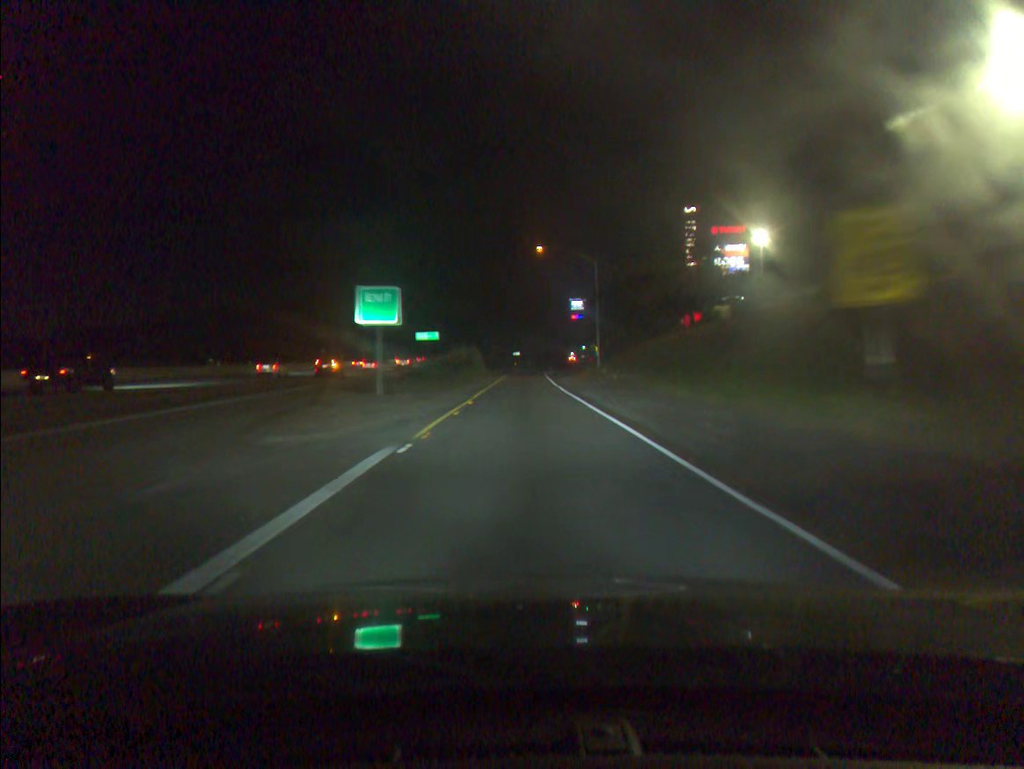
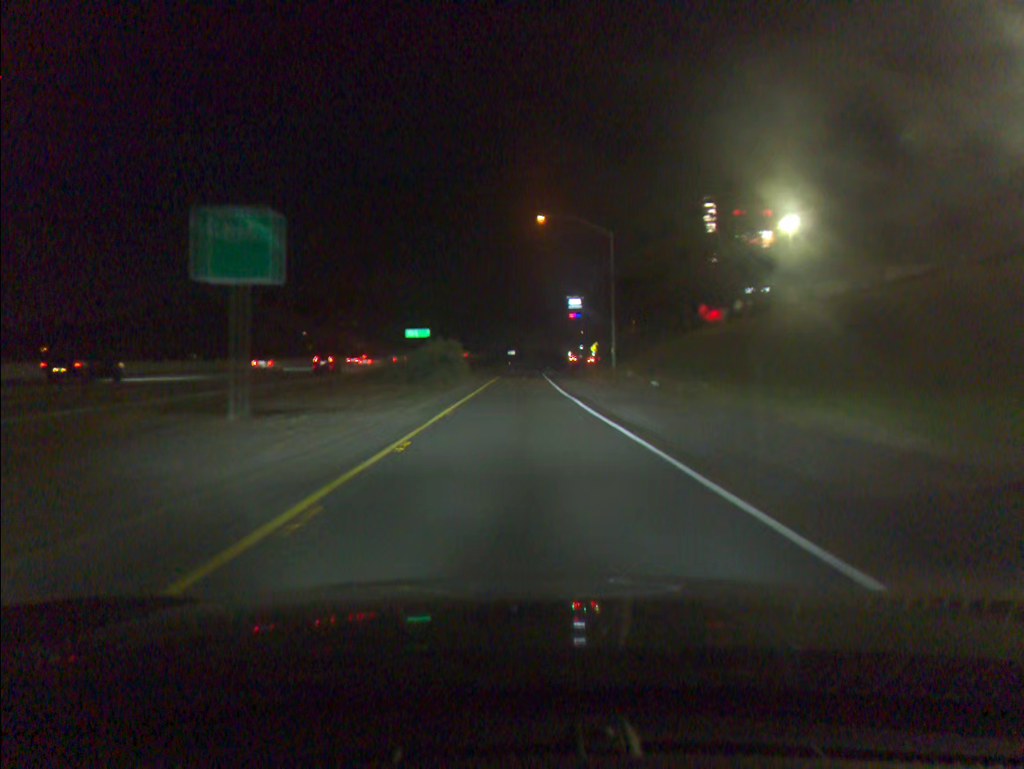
(0.0, +12.8) m; 0°
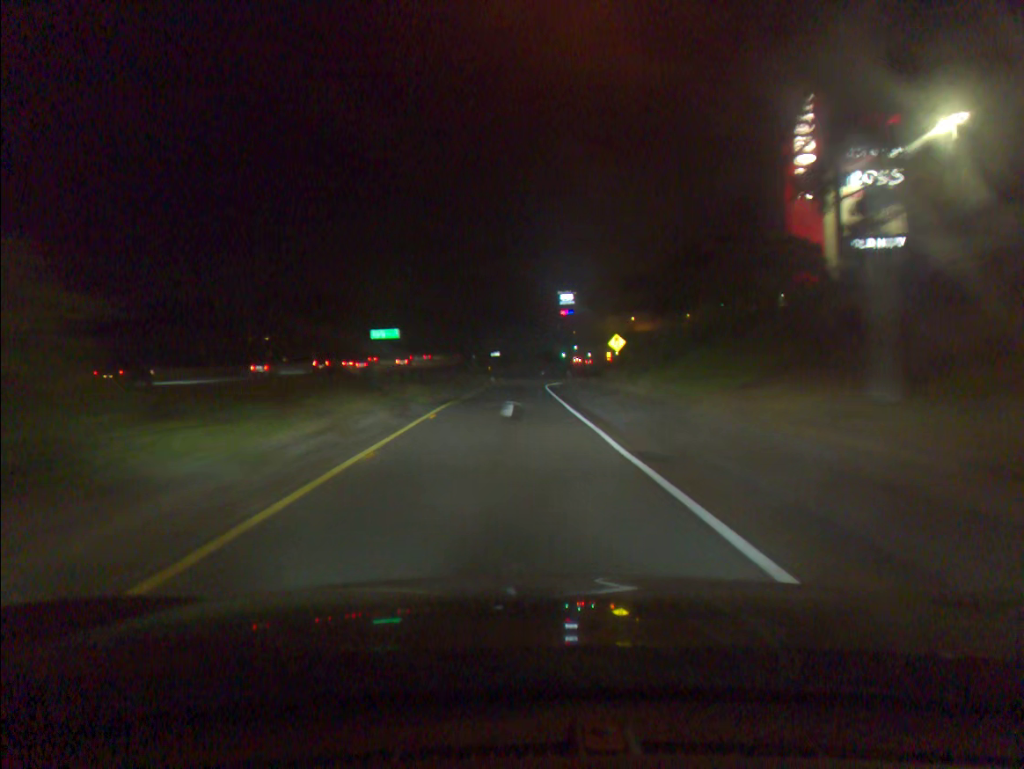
(+0.4, +37.1) m; +1°
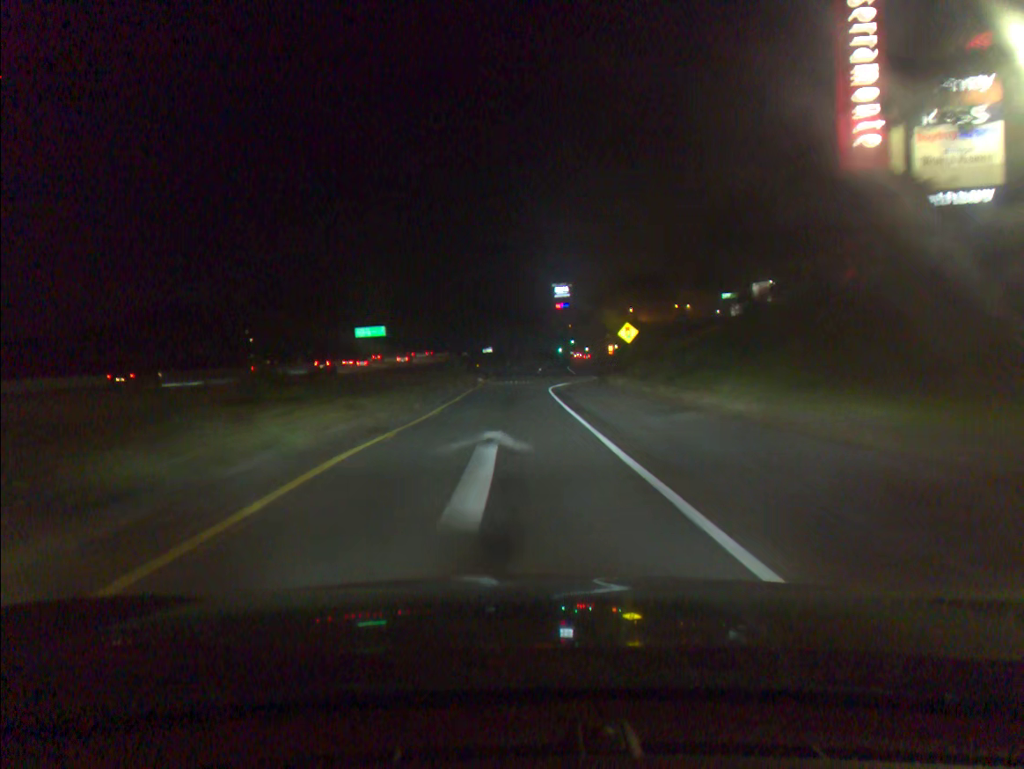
(0.0, +12.1) m; 0°
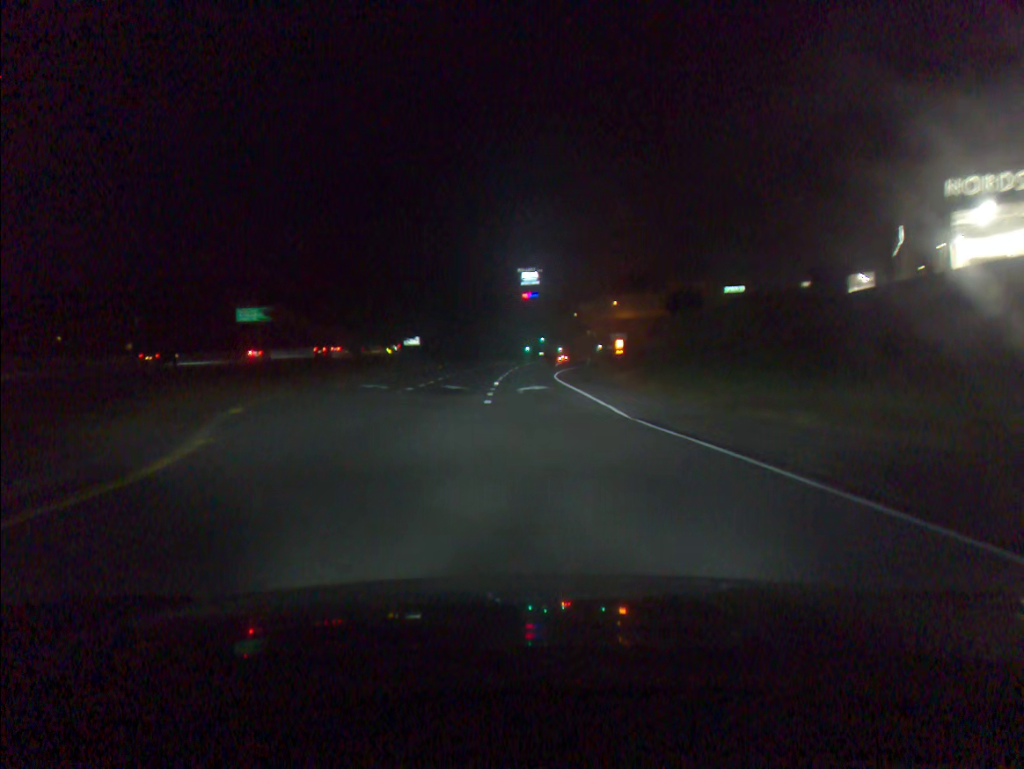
(+1.5, +58.0) m; +3°
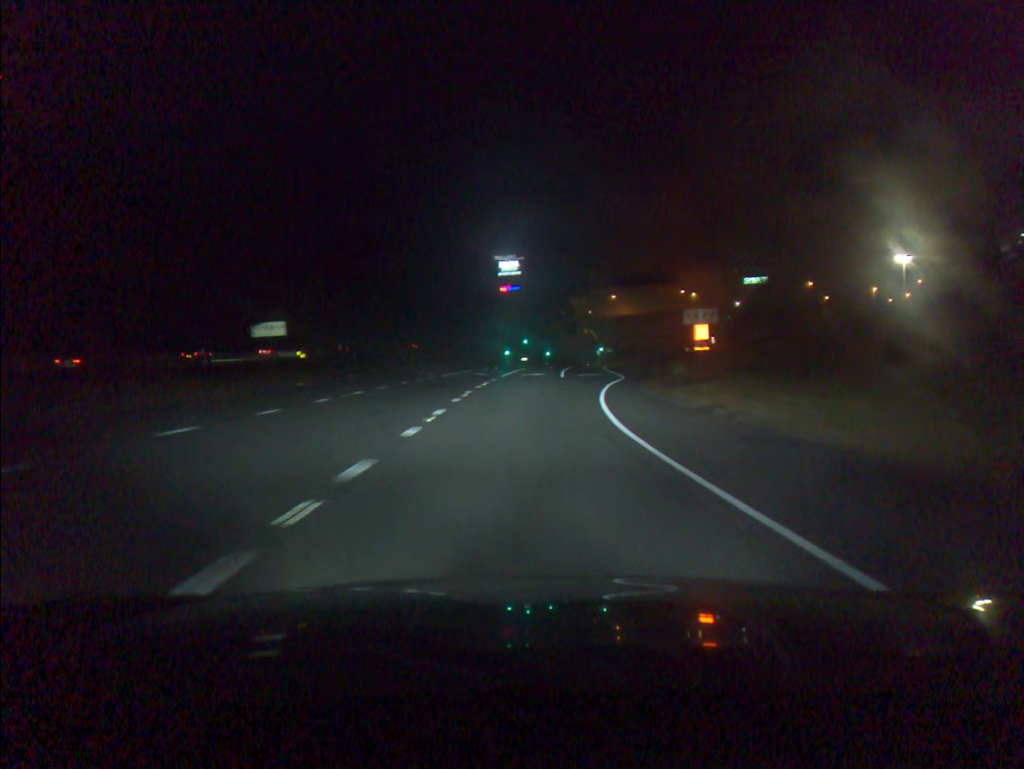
(+0.4, +43.6) m; +2°
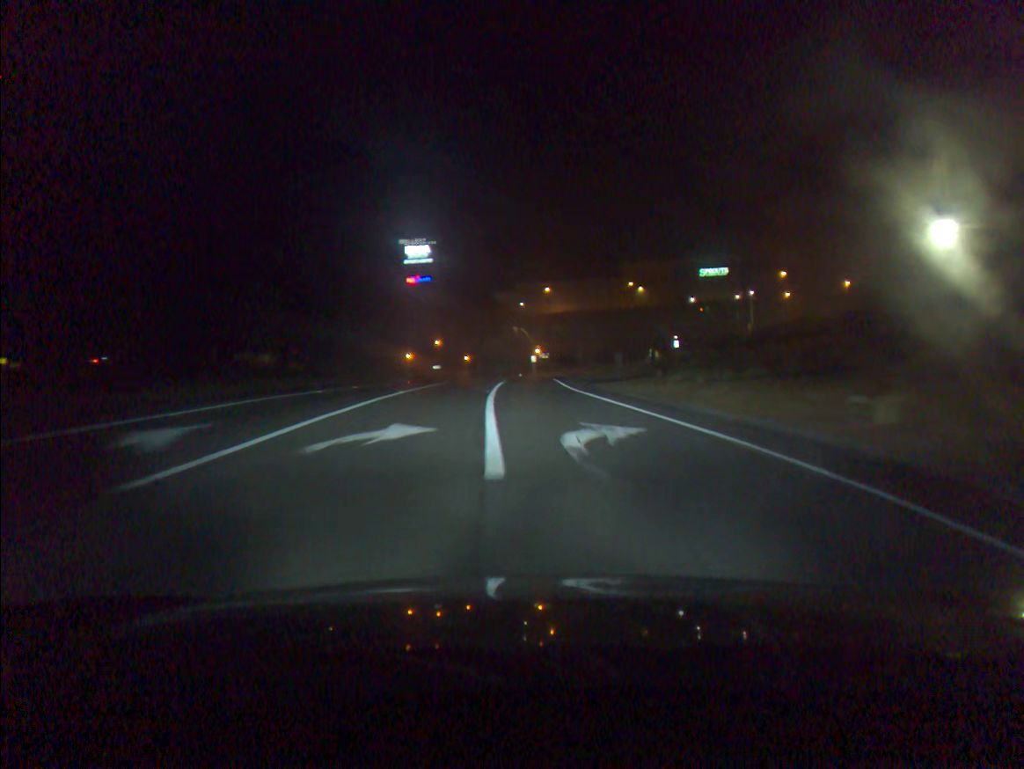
(+1.9, +38.7) m; +6°
